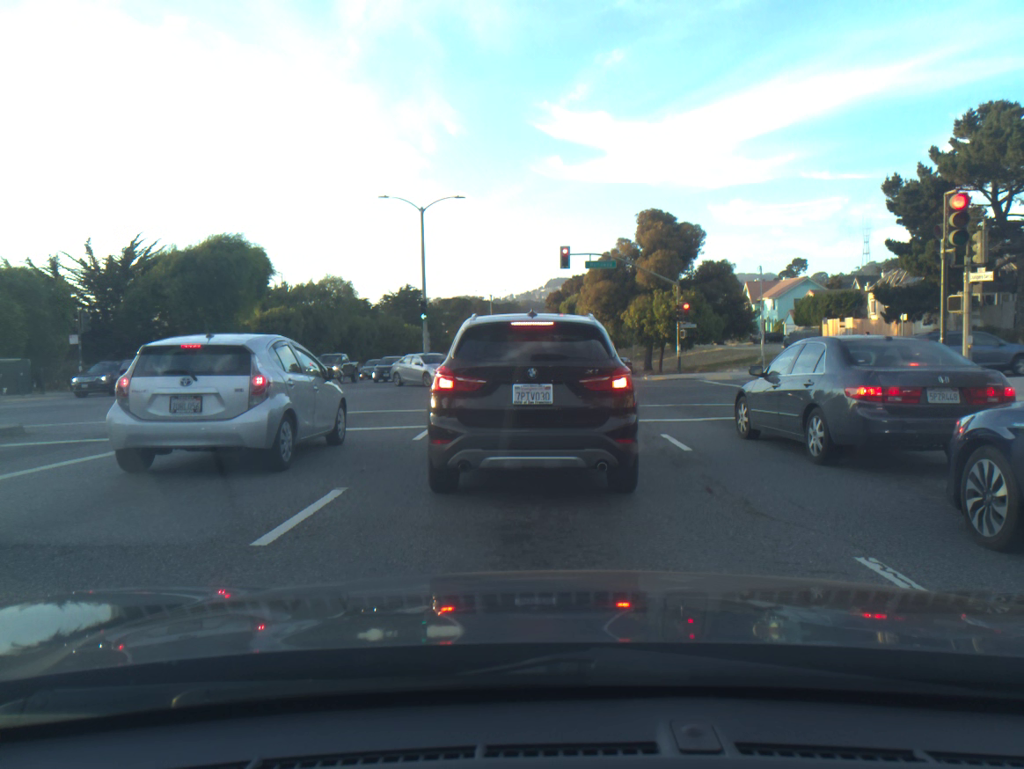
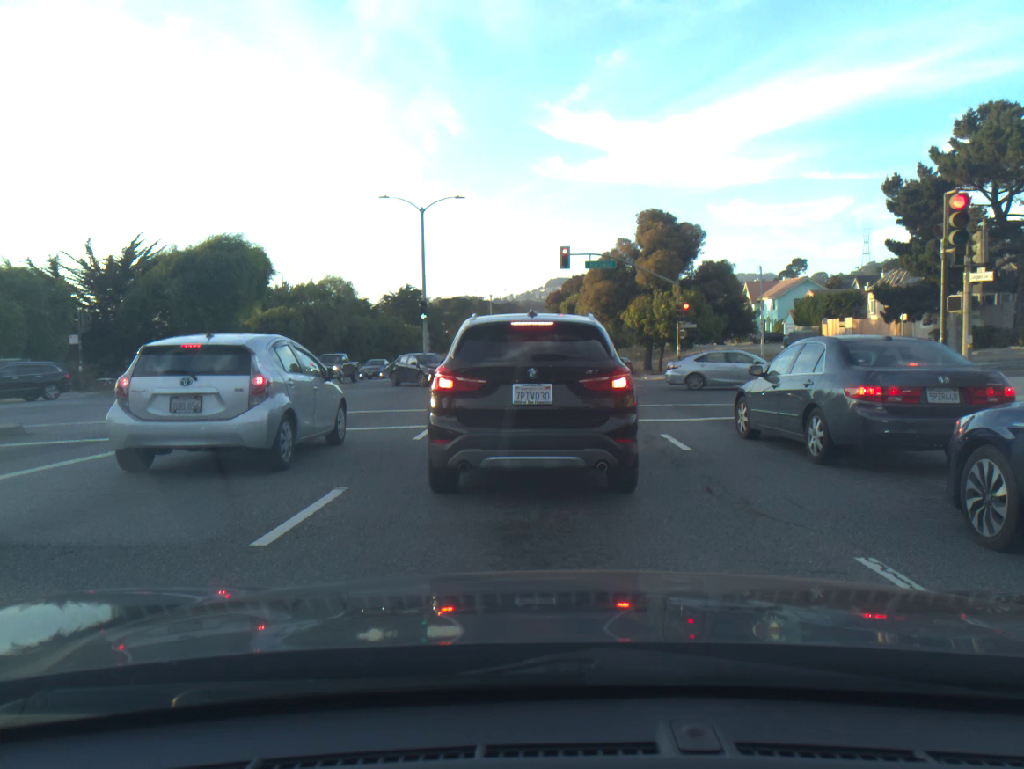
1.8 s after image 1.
(0.0, 0.0) m; 0°
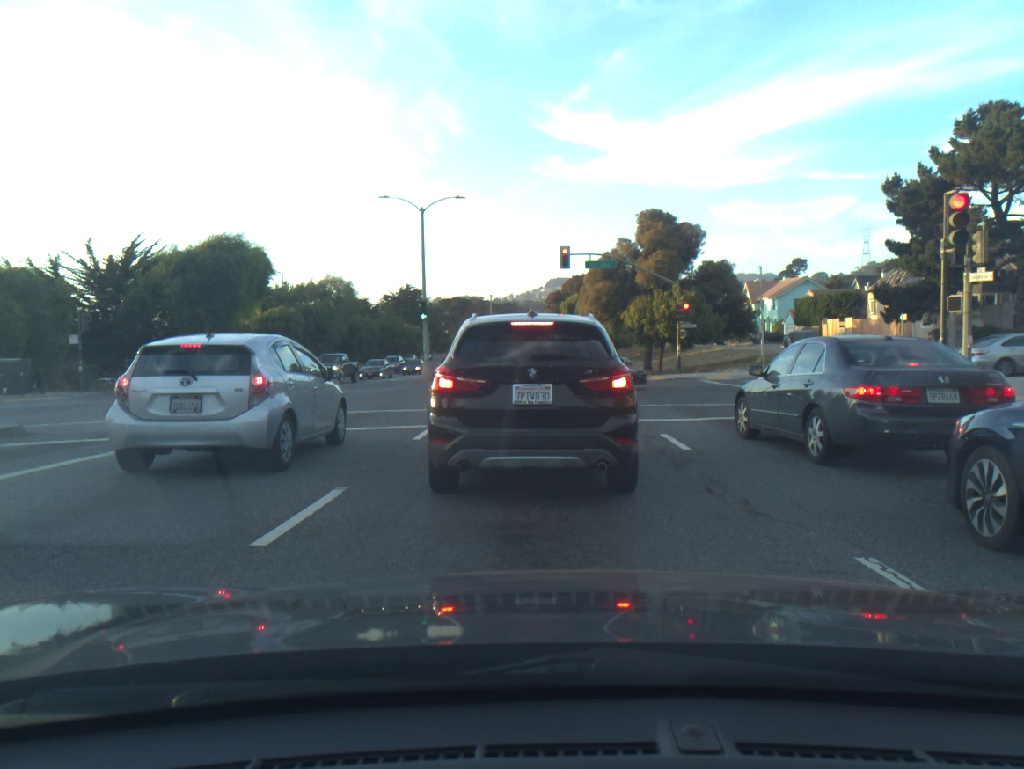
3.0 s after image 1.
(0.0, 0.0) m; 0°
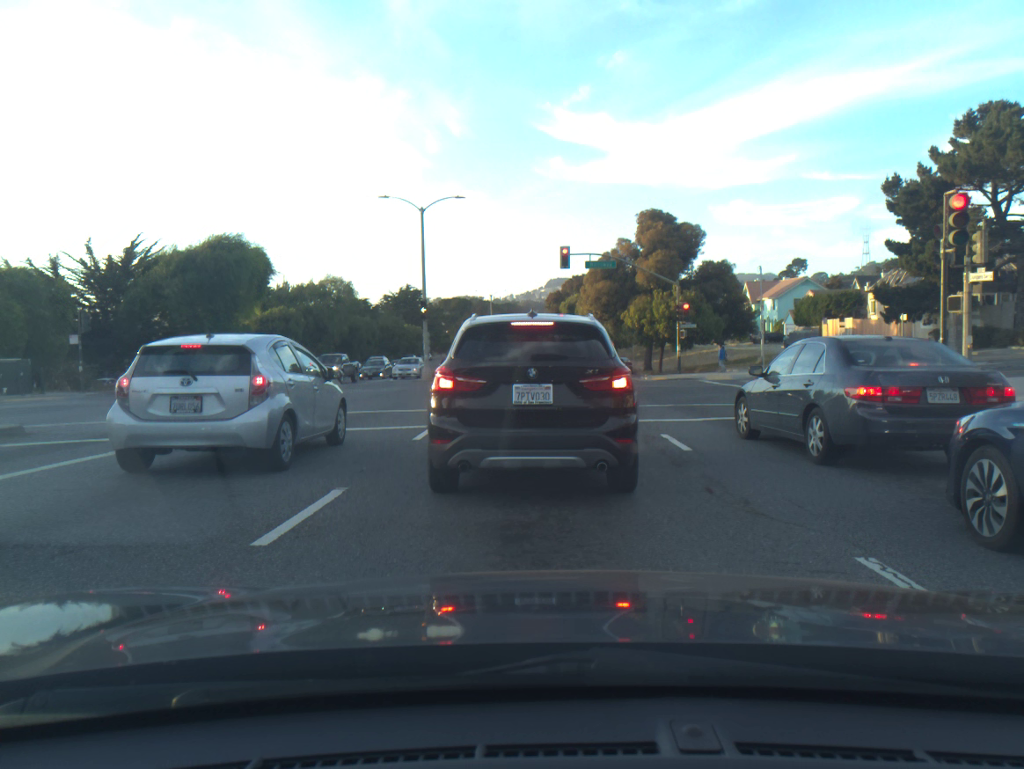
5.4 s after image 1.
(0.0, 0.0) m; 0°
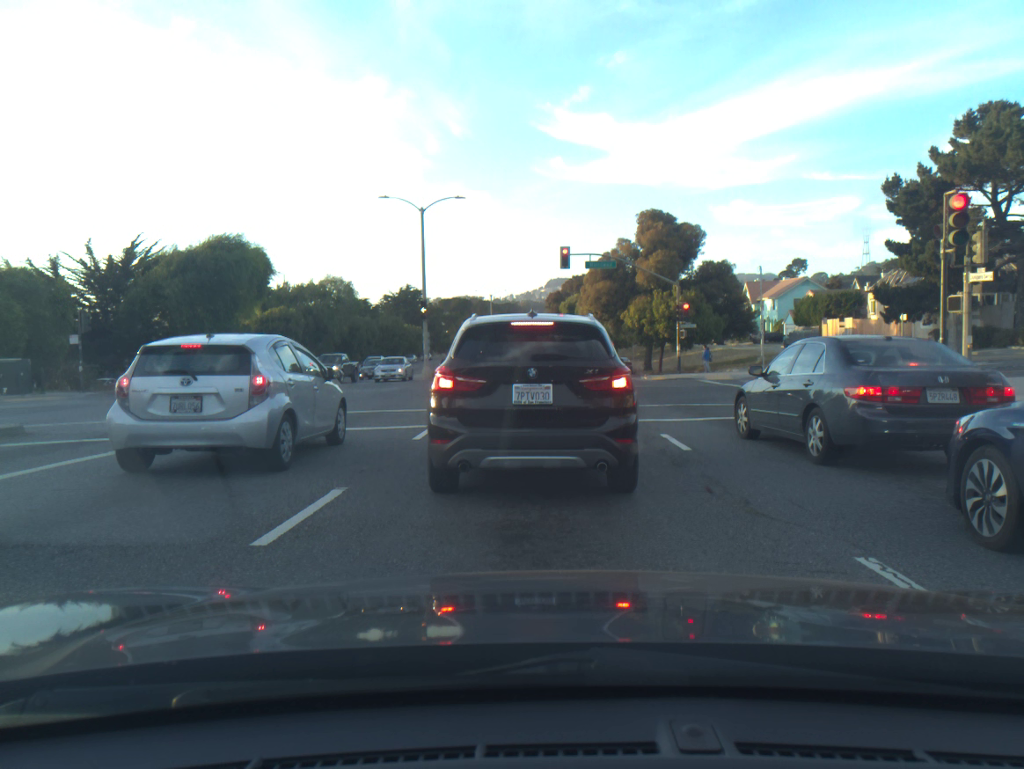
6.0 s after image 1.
(0.0, 0.0) m; 0°
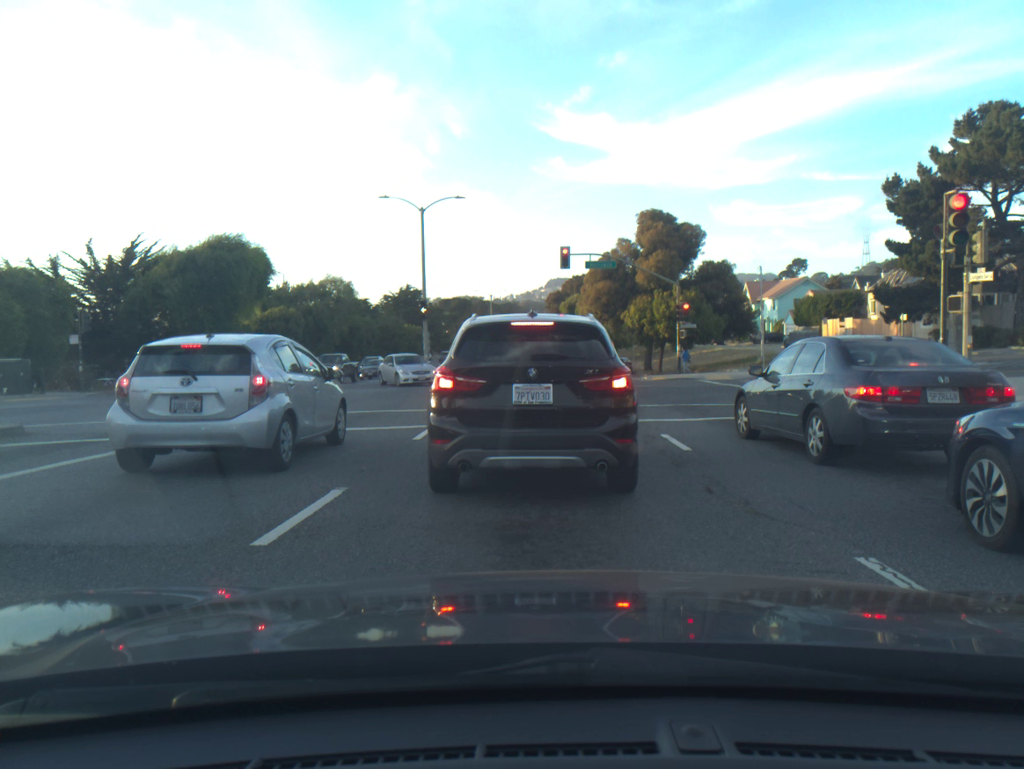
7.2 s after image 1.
(0.0, 0.0) m; 0°
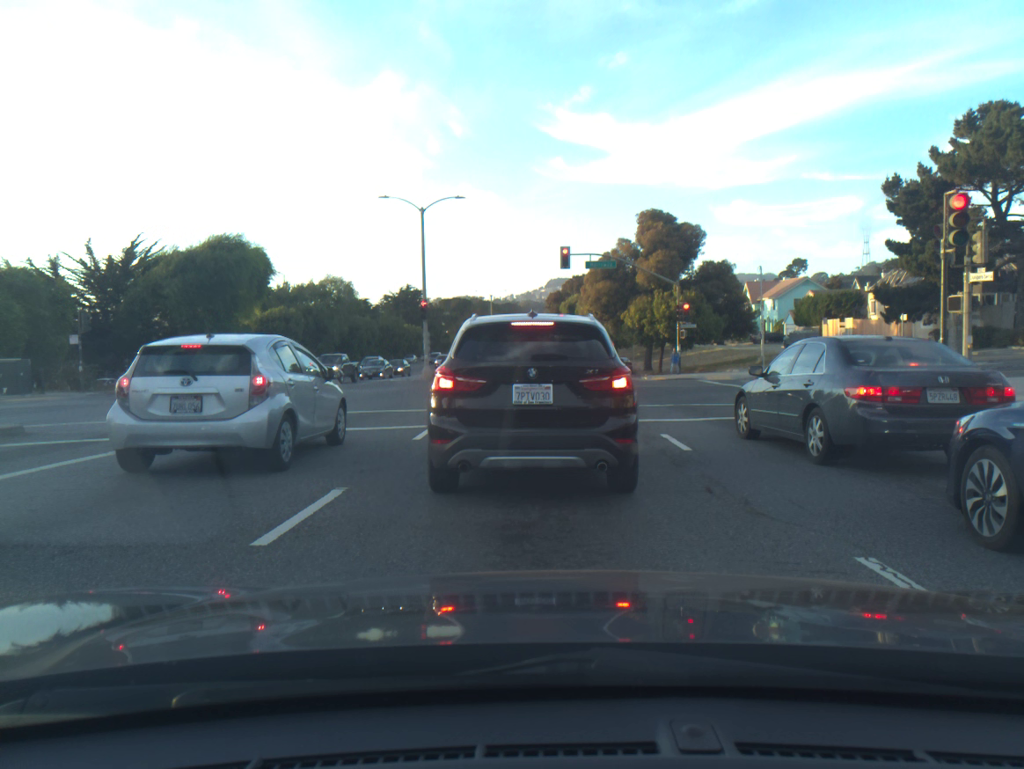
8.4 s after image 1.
(0.0, 0.0) m; 0°
